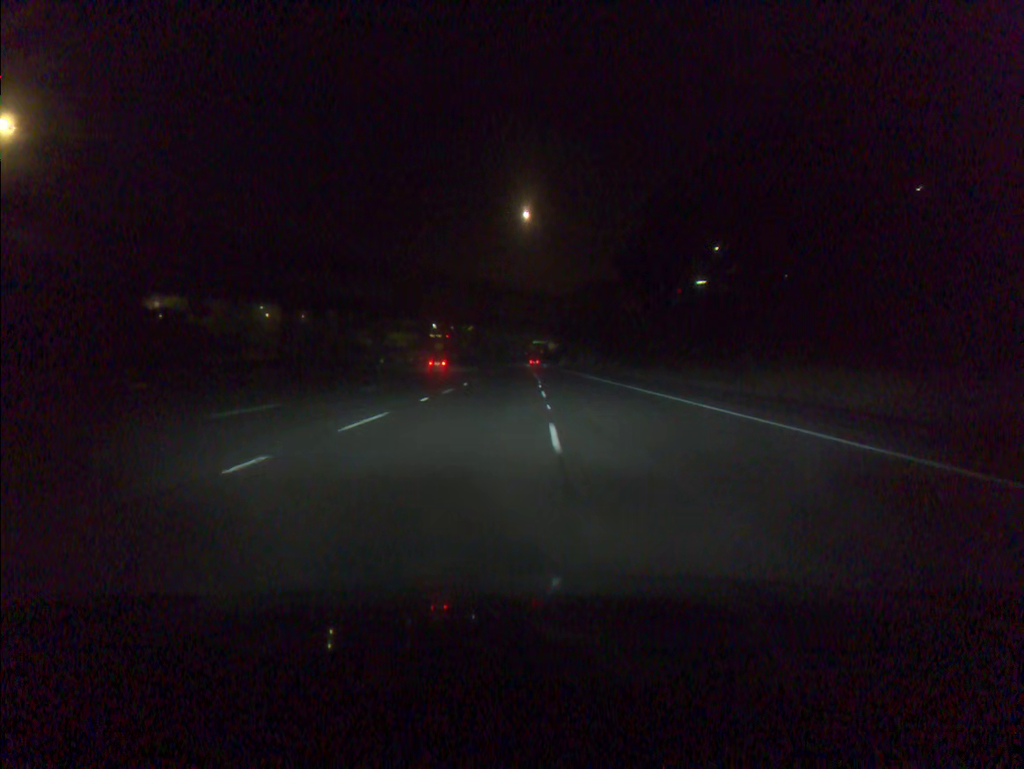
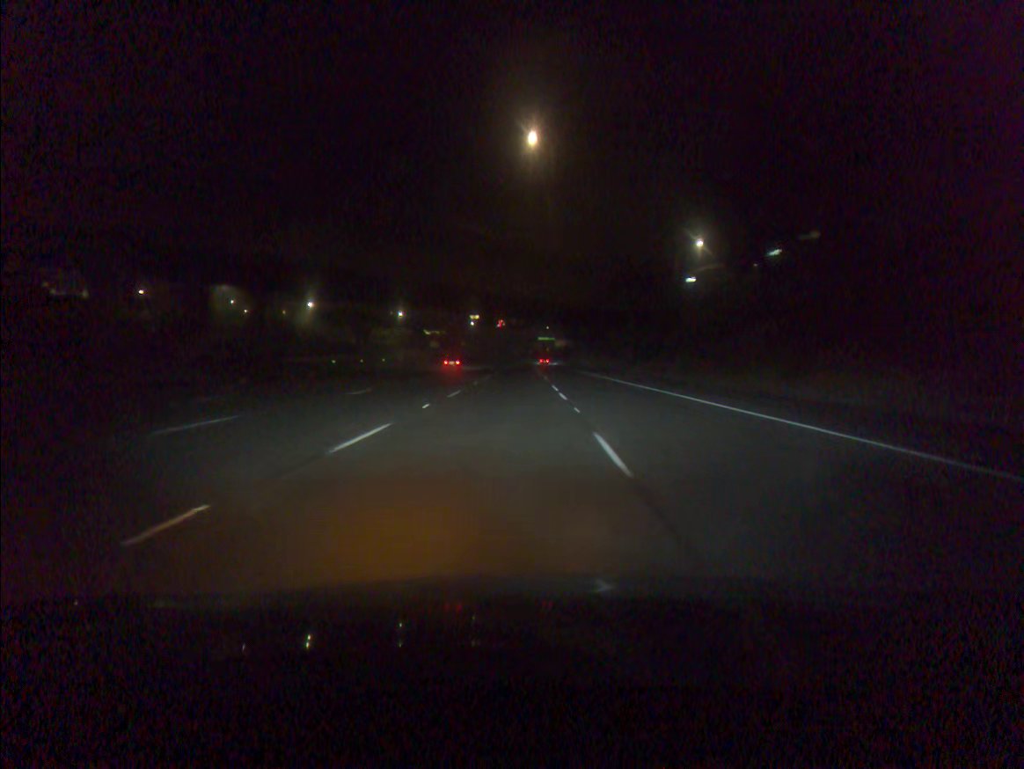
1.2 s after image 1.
(0.0, +31.7) m; 0°
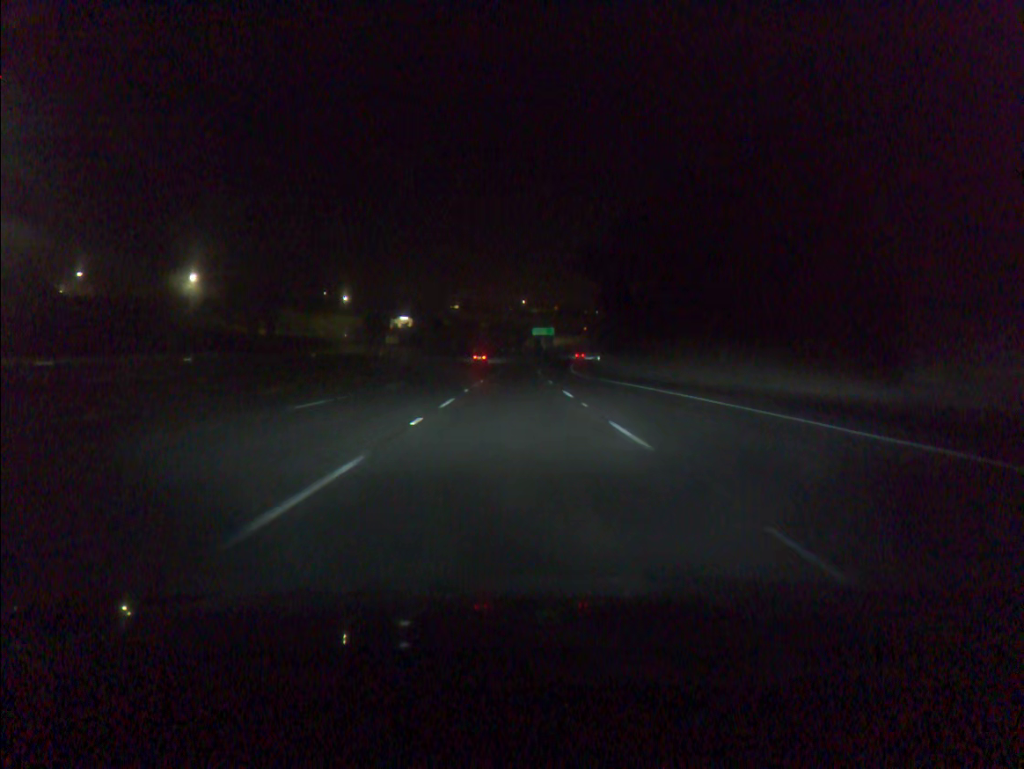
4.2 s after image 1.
(+0.4, +79.1) m; +1°
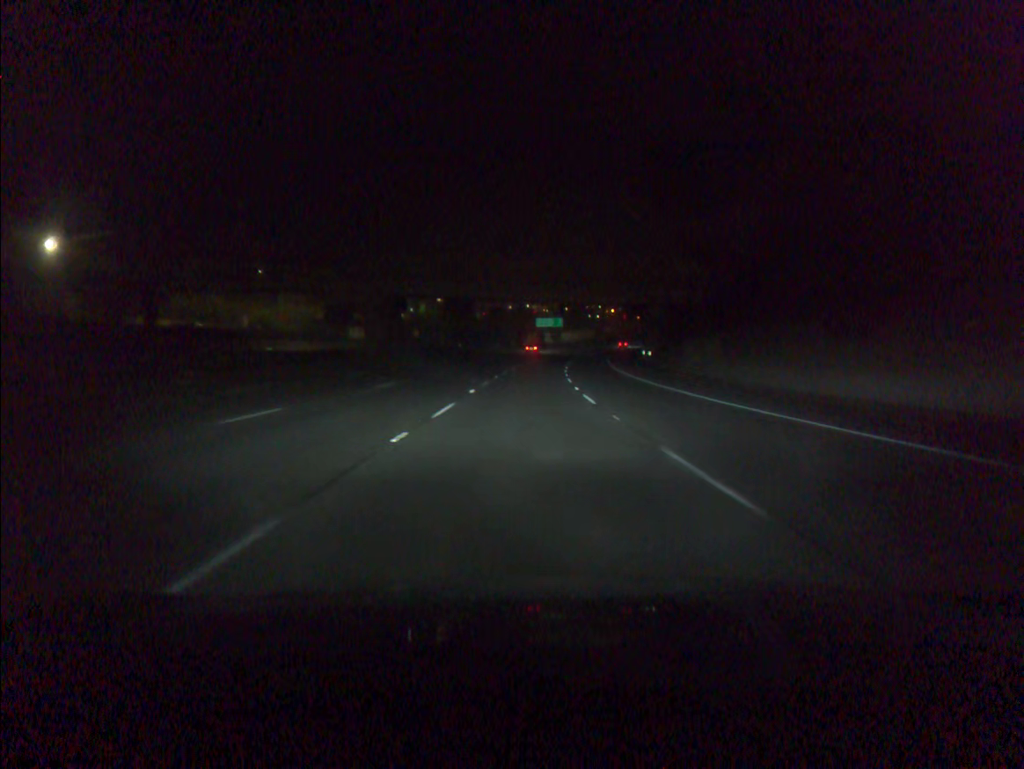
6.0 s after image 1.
(-0.3, +47.5) m; 0°
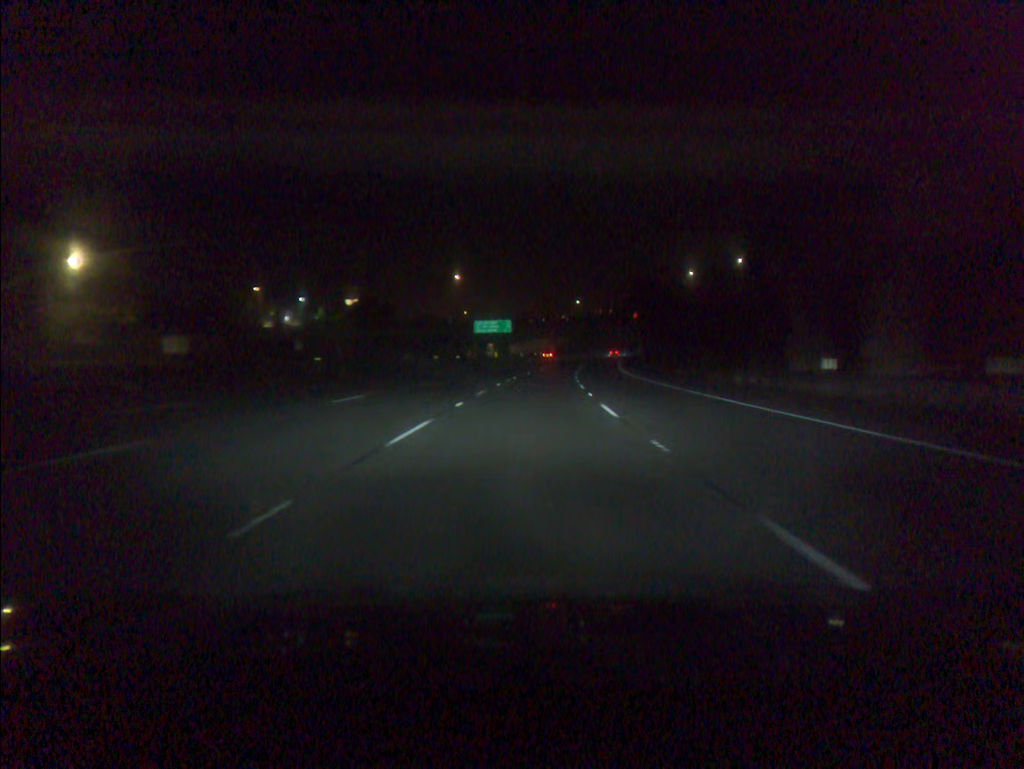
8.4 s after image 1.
(+2.1, +63.1) m; +4°
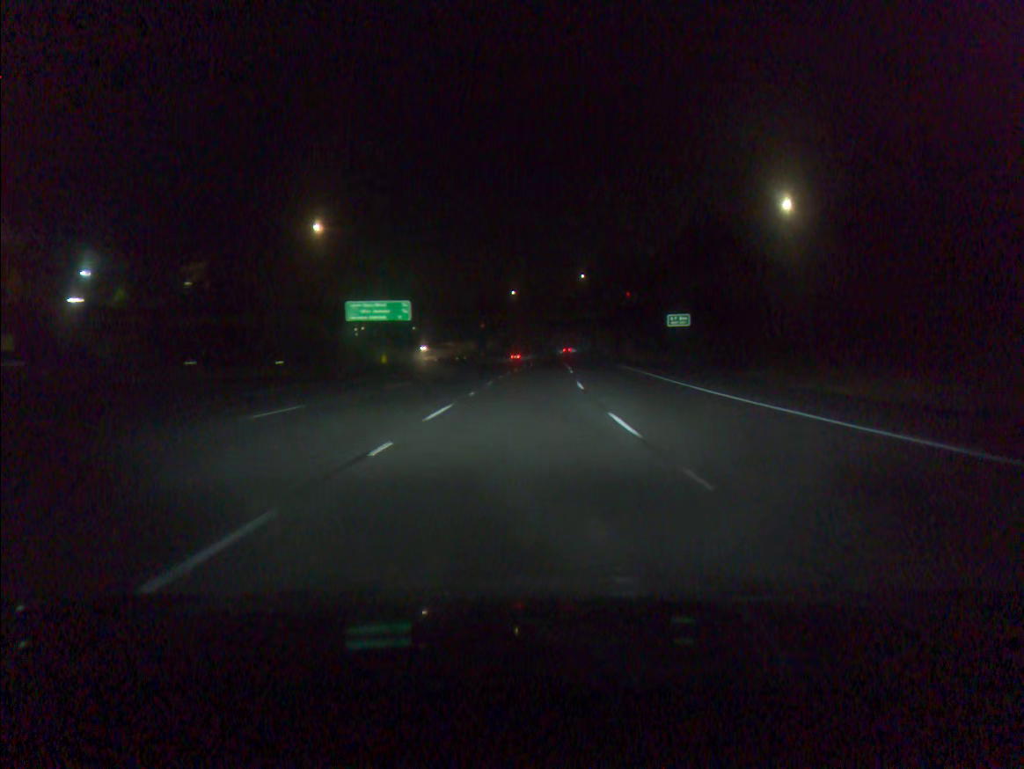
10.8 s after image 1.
(+2.9, +62.8) m; +5°
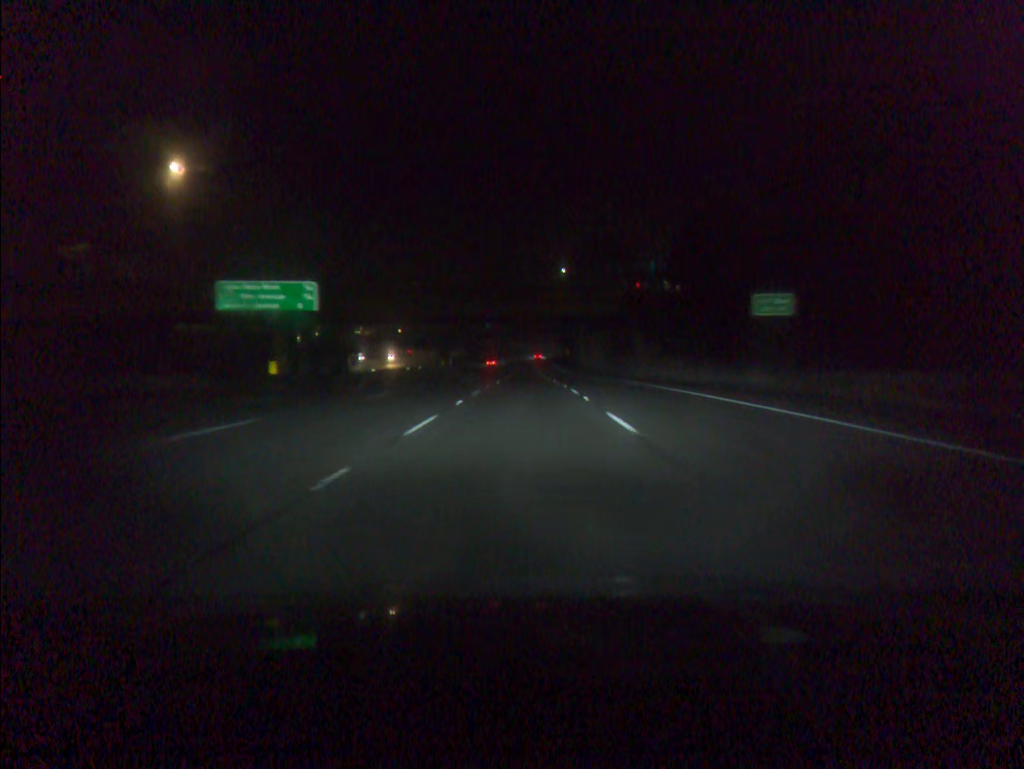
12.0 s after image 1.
(+0.6, +31.3) m; +2°
